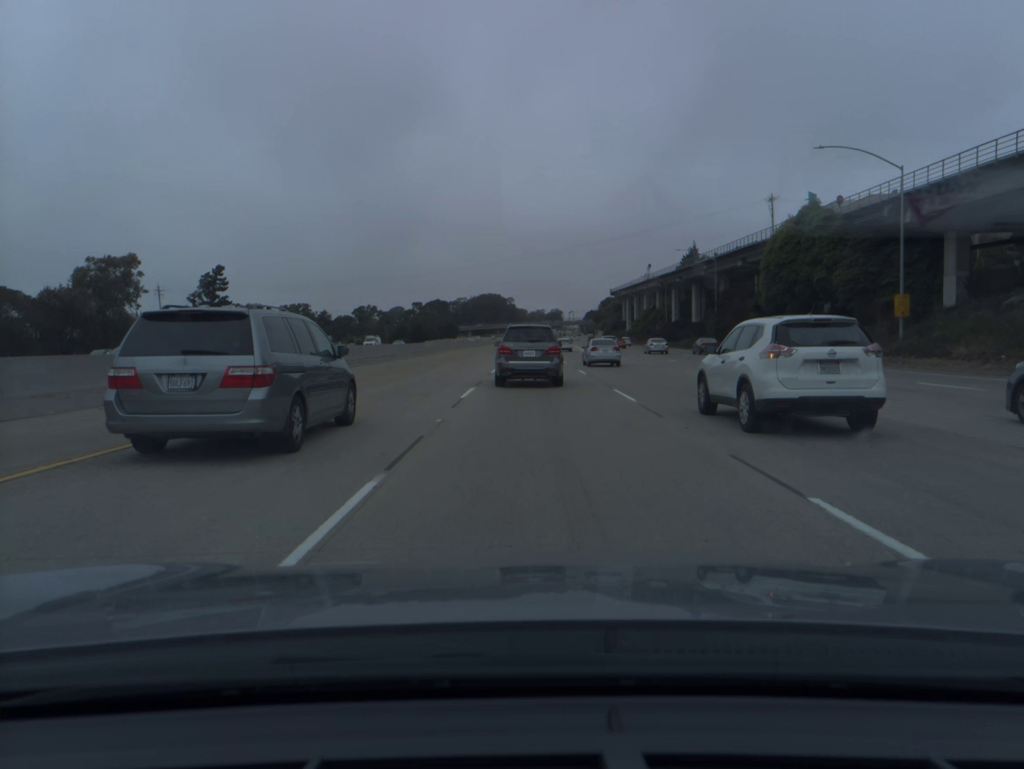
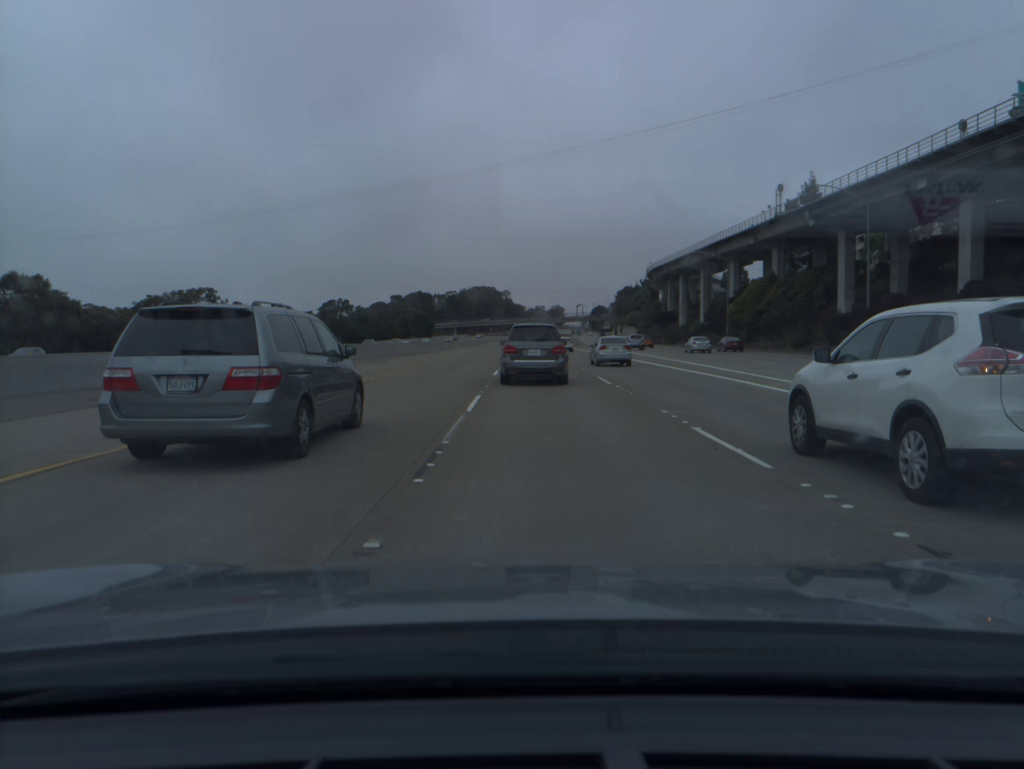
(+0.1, +90.9) m; 0°
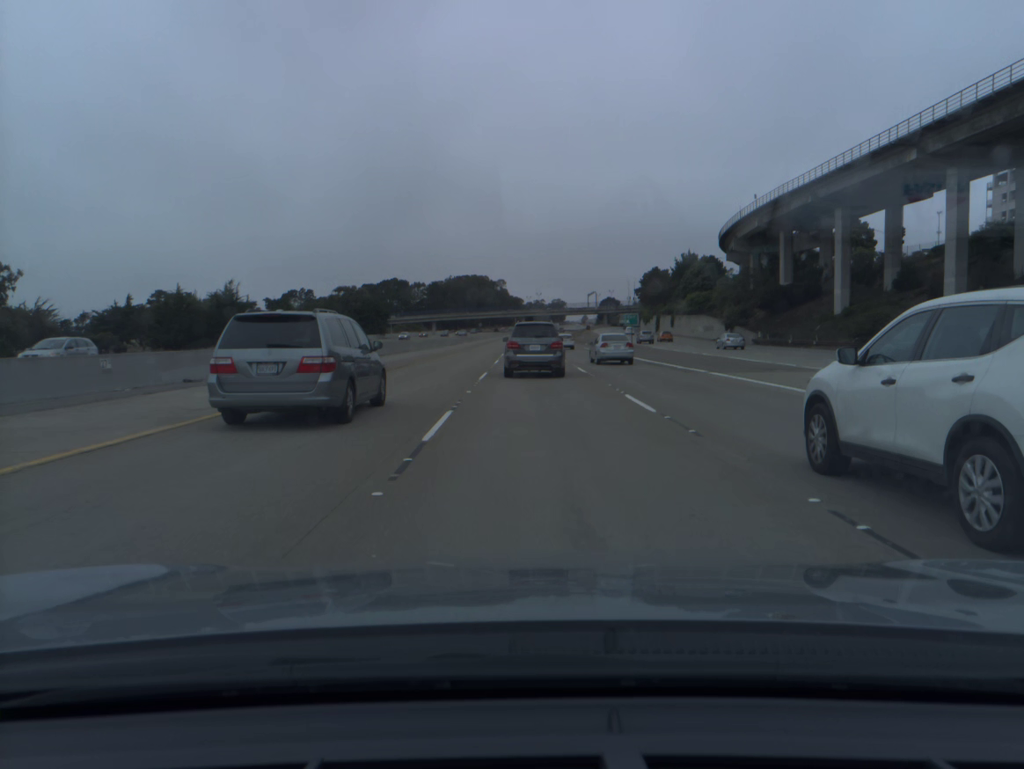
(+0.2, +87.9) m; 0°
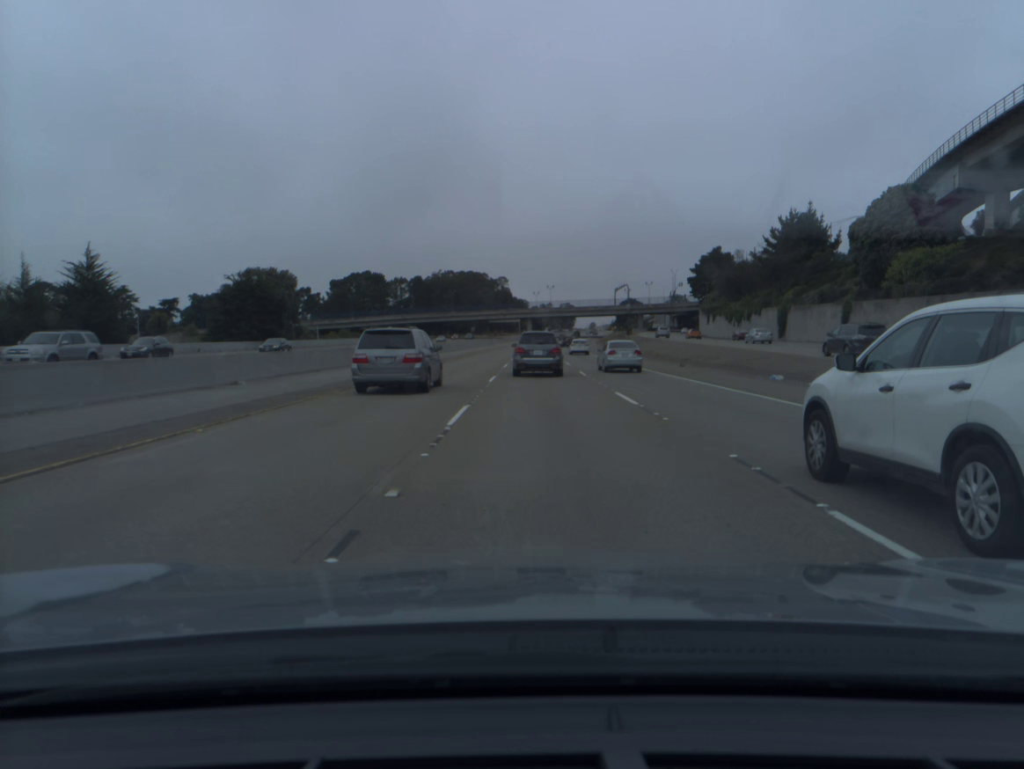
(-0.4, +84.4) m; 0°
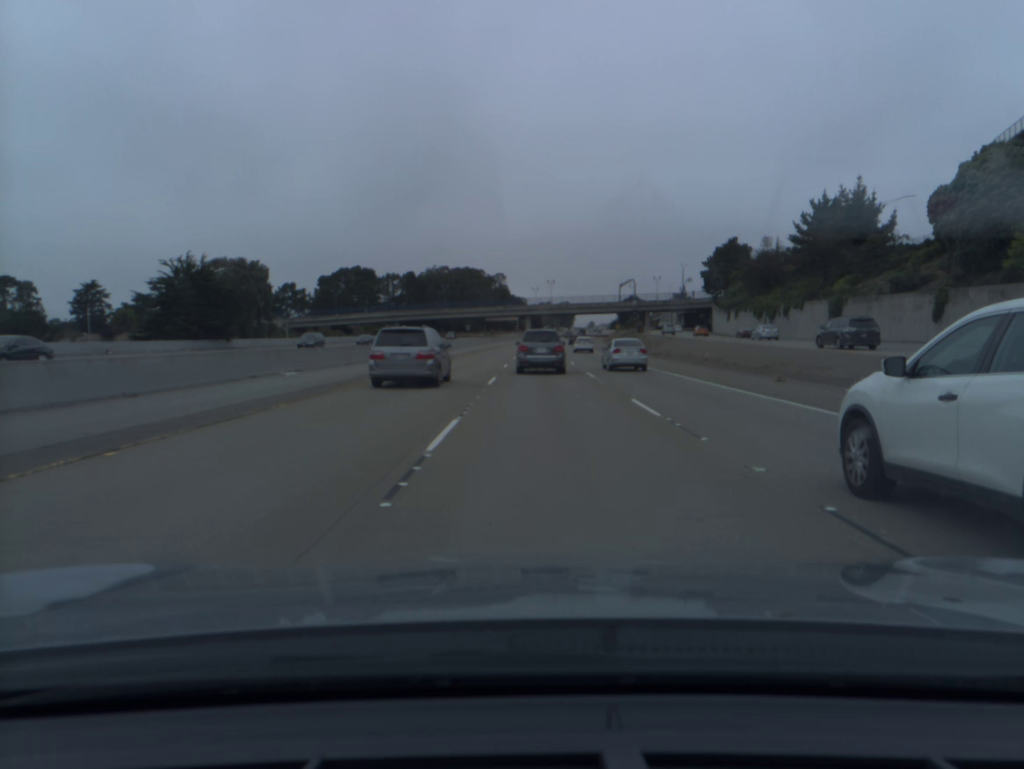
(0.0, +17.4) m; 0°
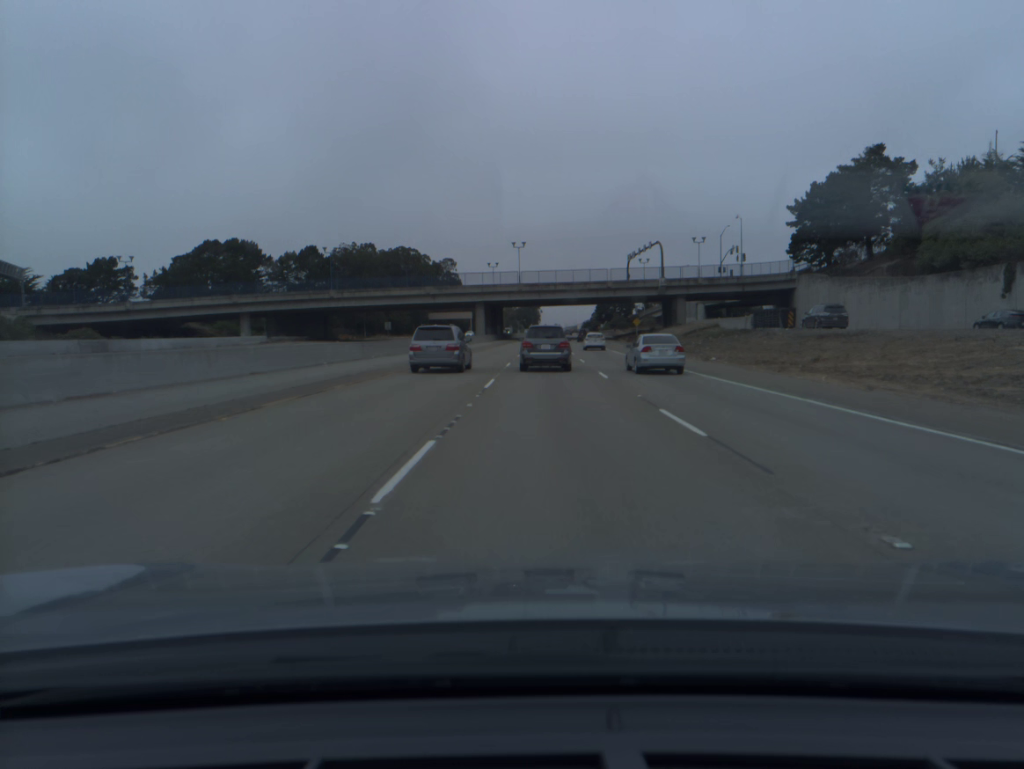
(+1.9, +90.2) m; +3°
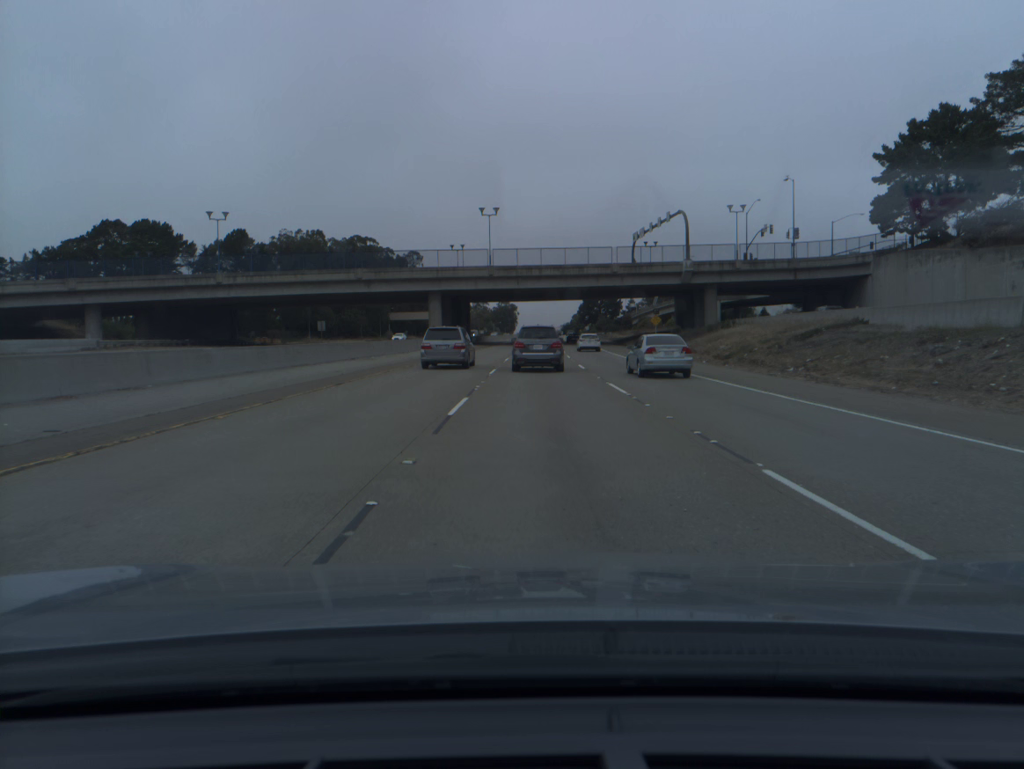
(+0.5, +35.8) m; +2°
